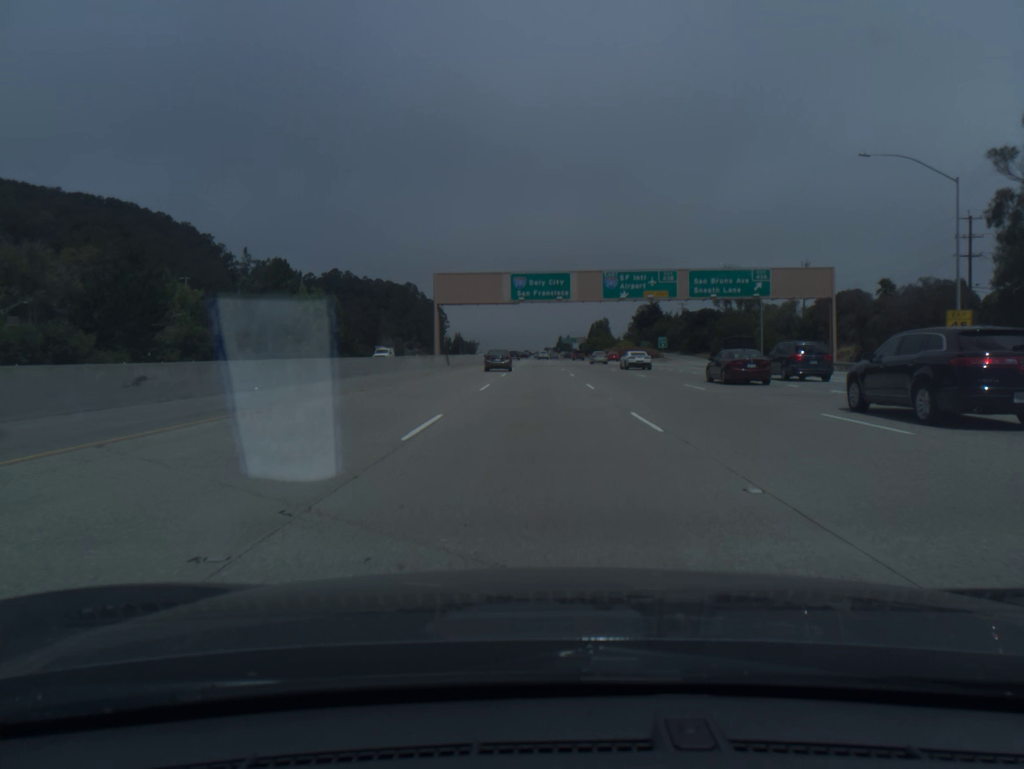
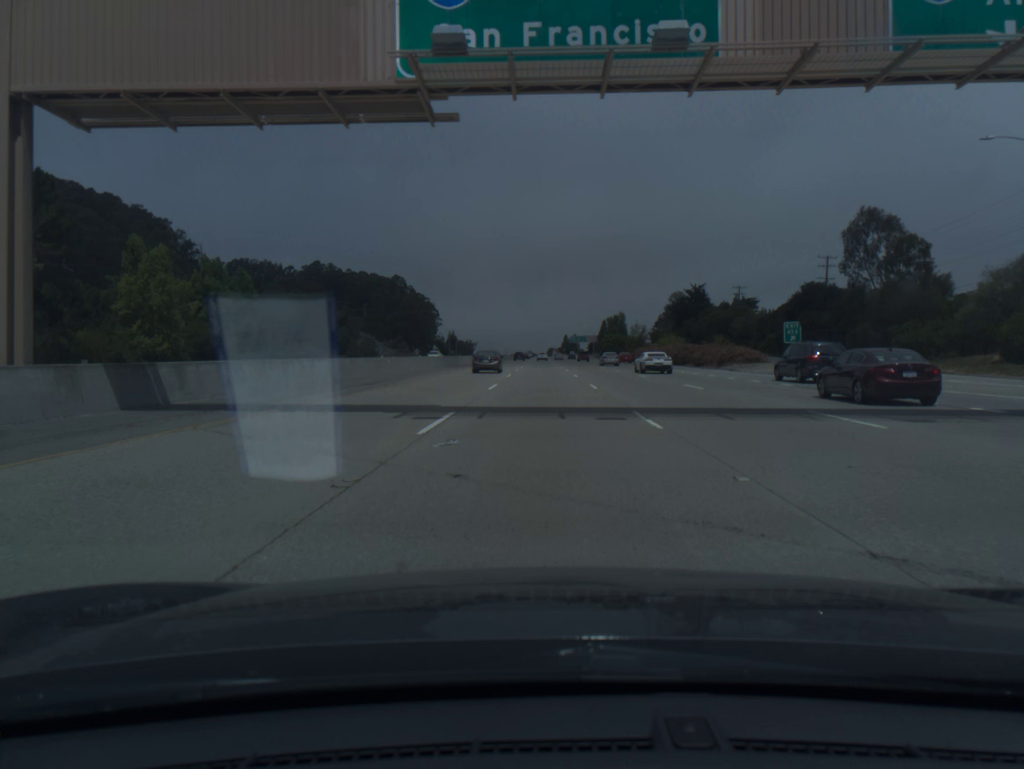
(-0.1, +57.8) m; 0°
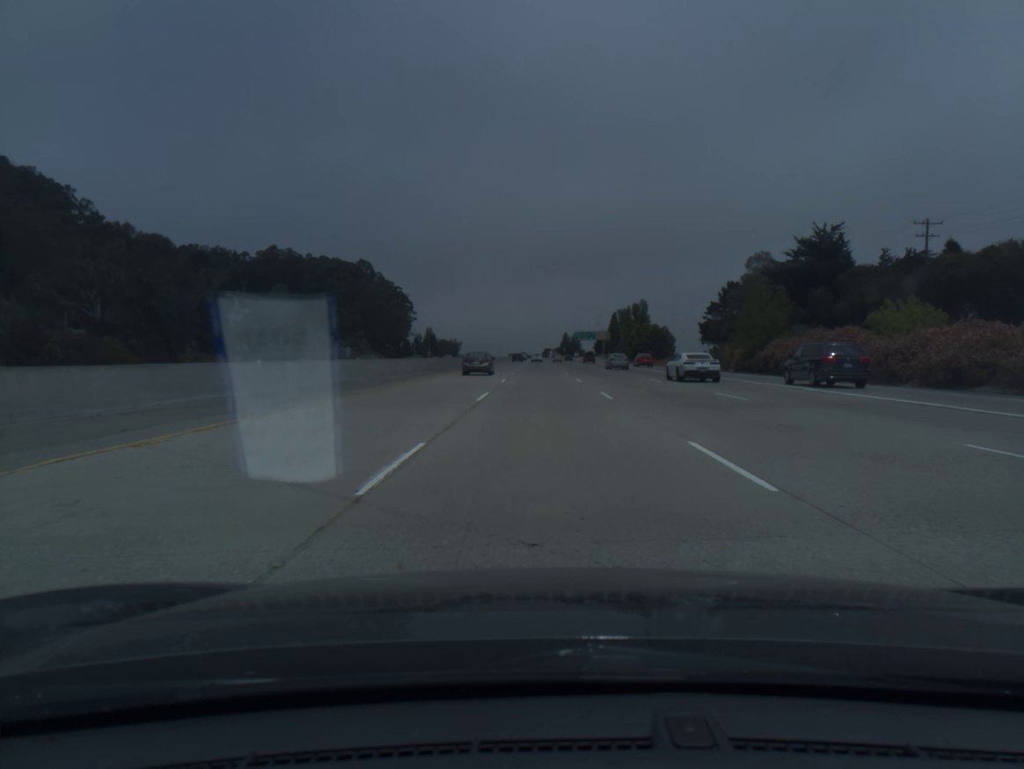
(+0.1, +78.2) m; 0°
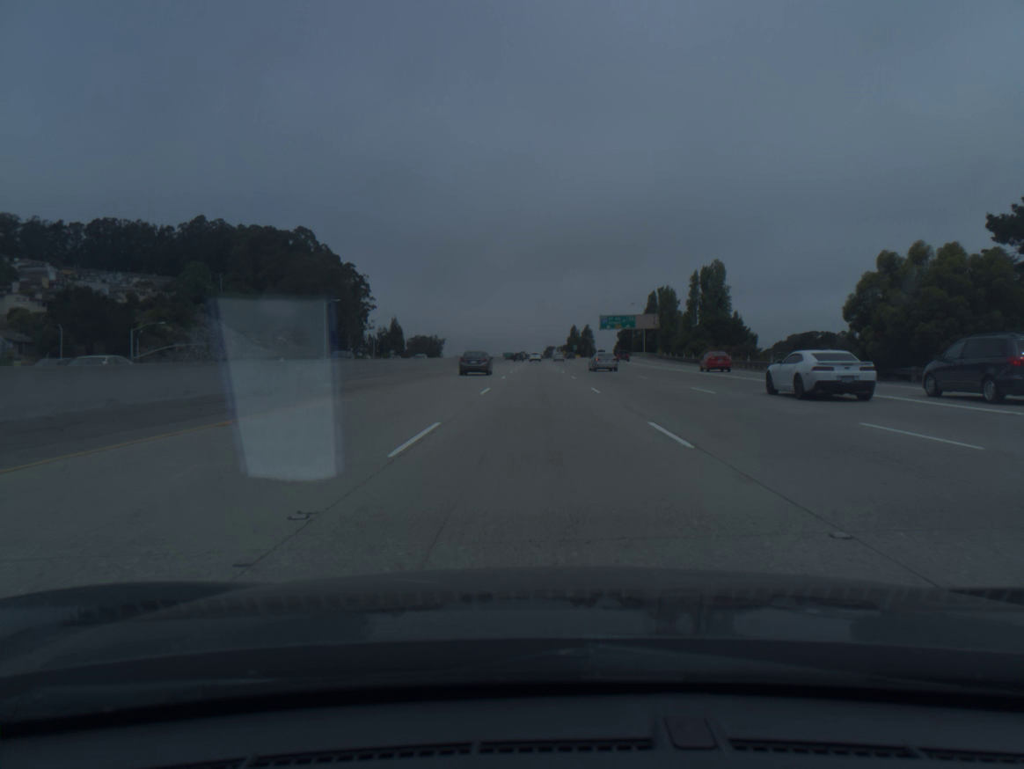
(-0.2, +99.1) m; 0°
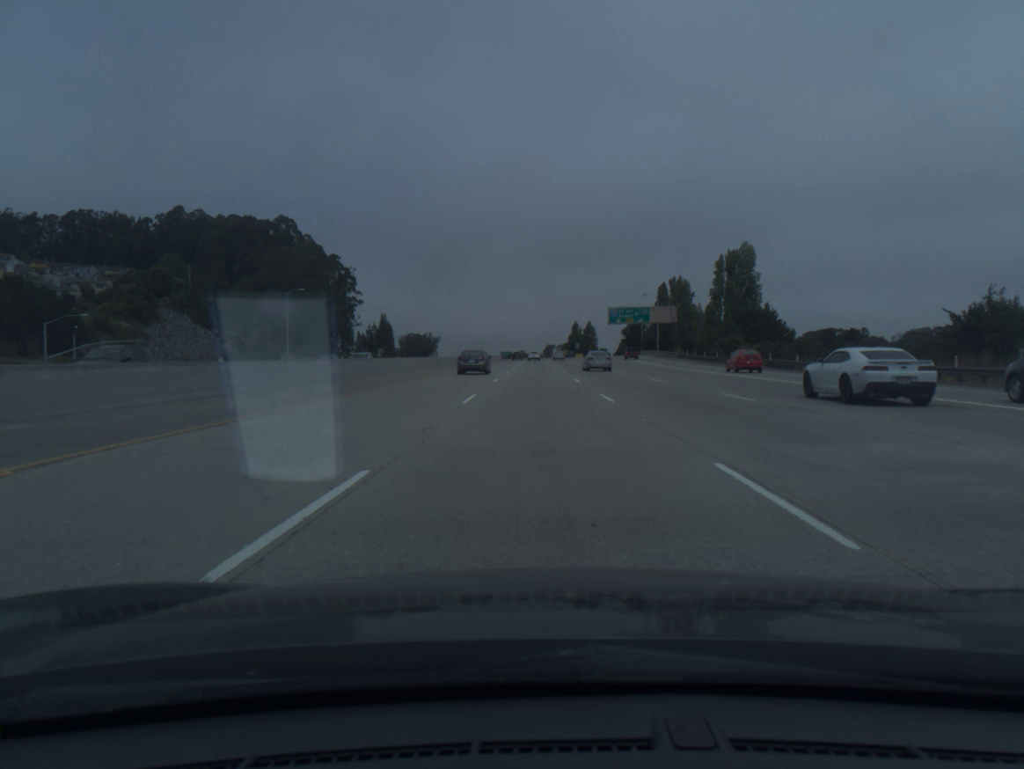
(0.0, +20.0) m; 0°
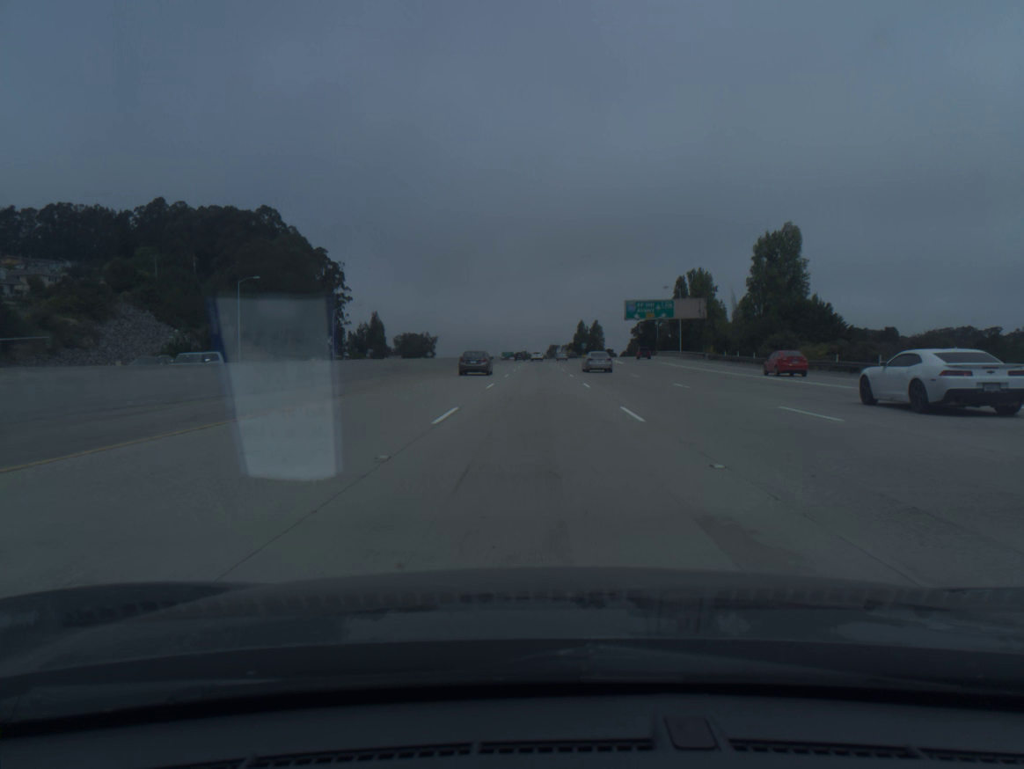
(0.0, +20.1) m; 0°
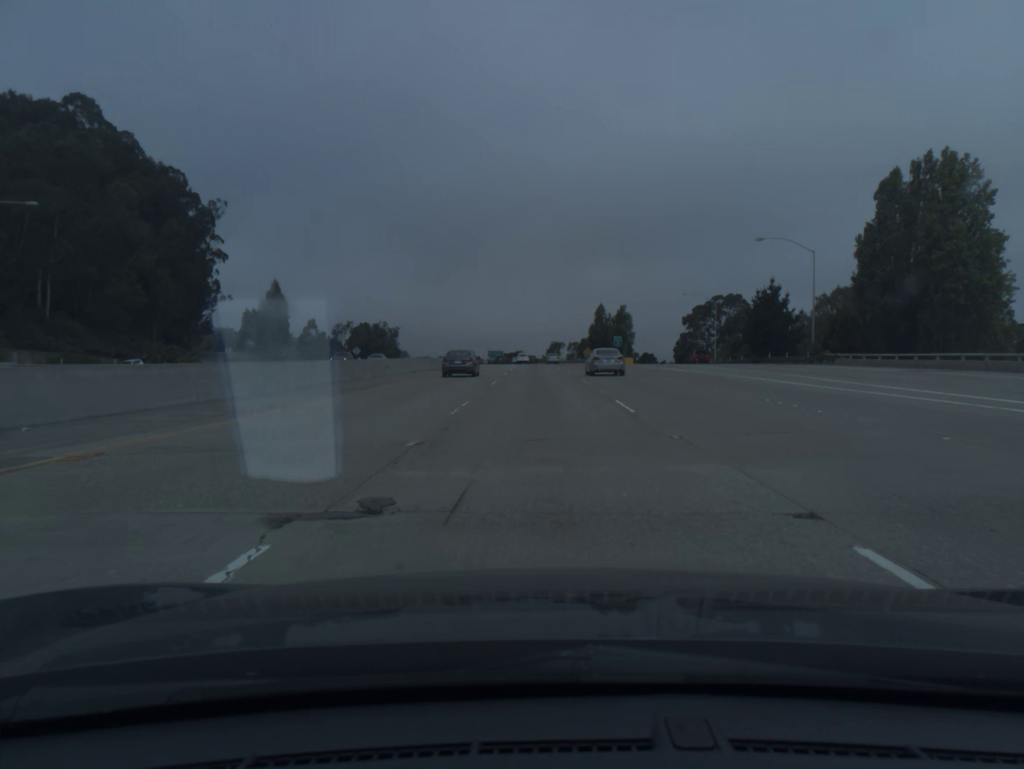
(0.0, +100.6) m; 0°
